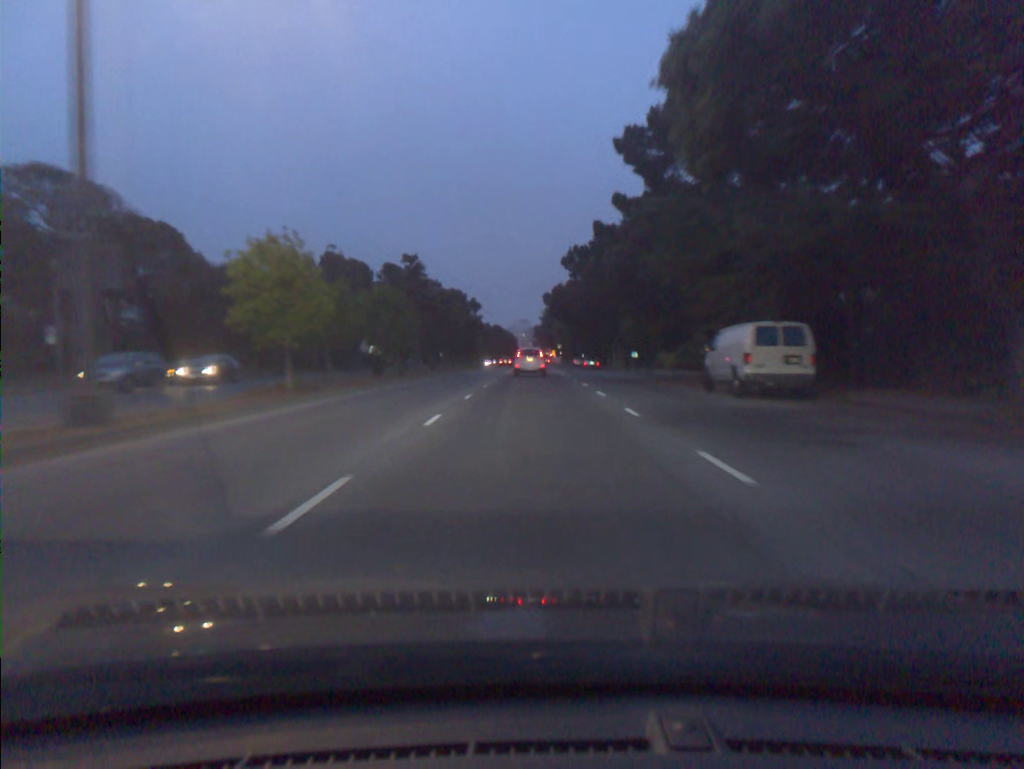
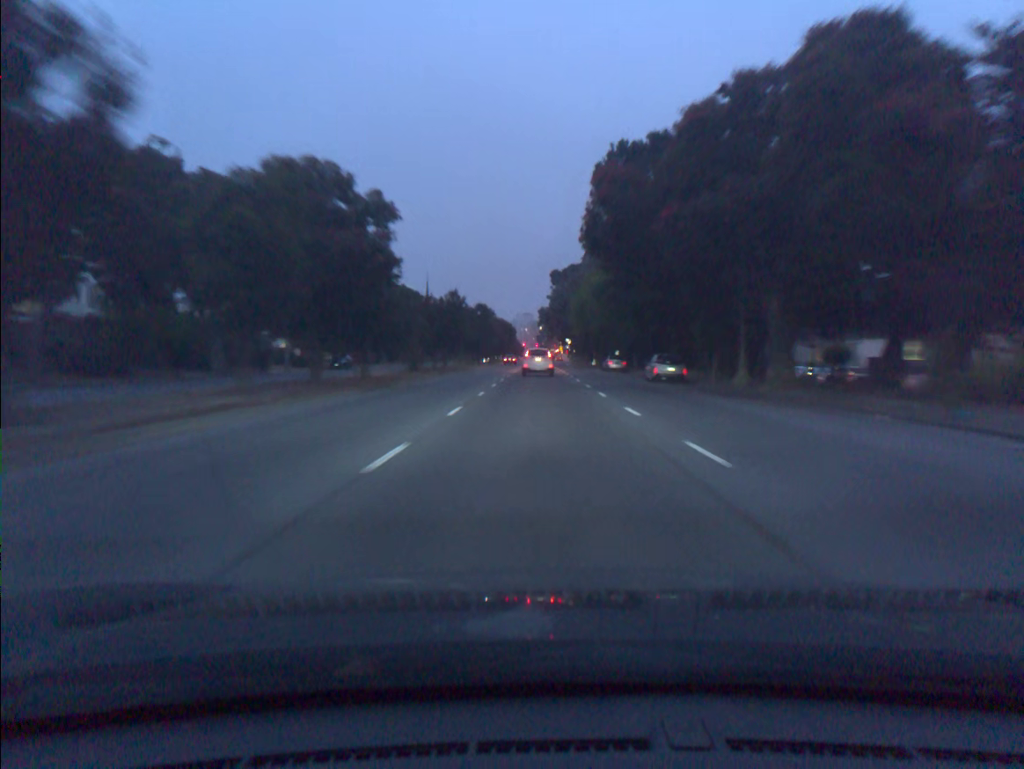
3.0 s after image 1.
(-0.3, +48.5) m; 0°
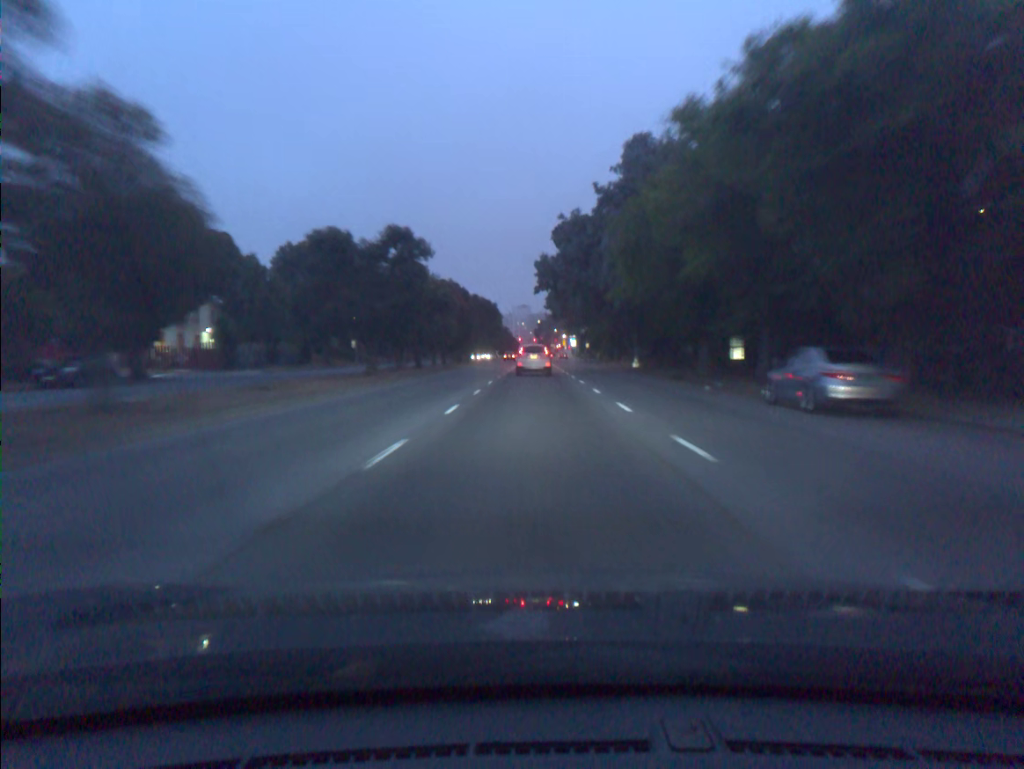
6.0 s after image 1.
(+0.2, +50.5) m; 0°
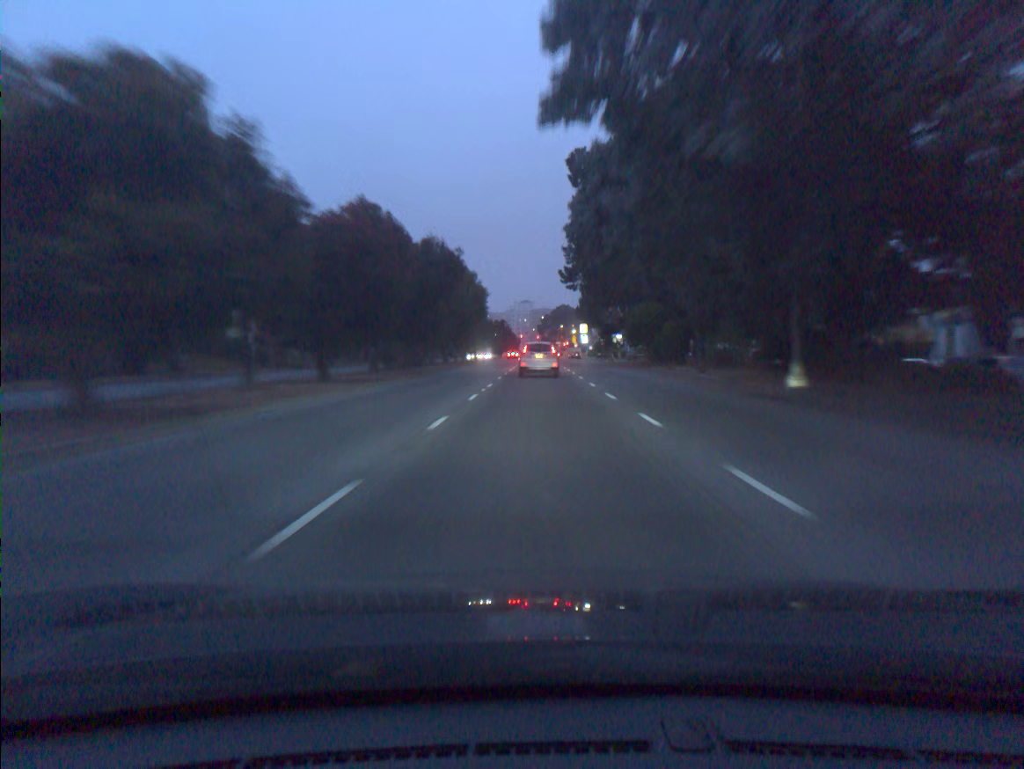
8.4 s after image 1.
(0.0, +39.1) m; 0°
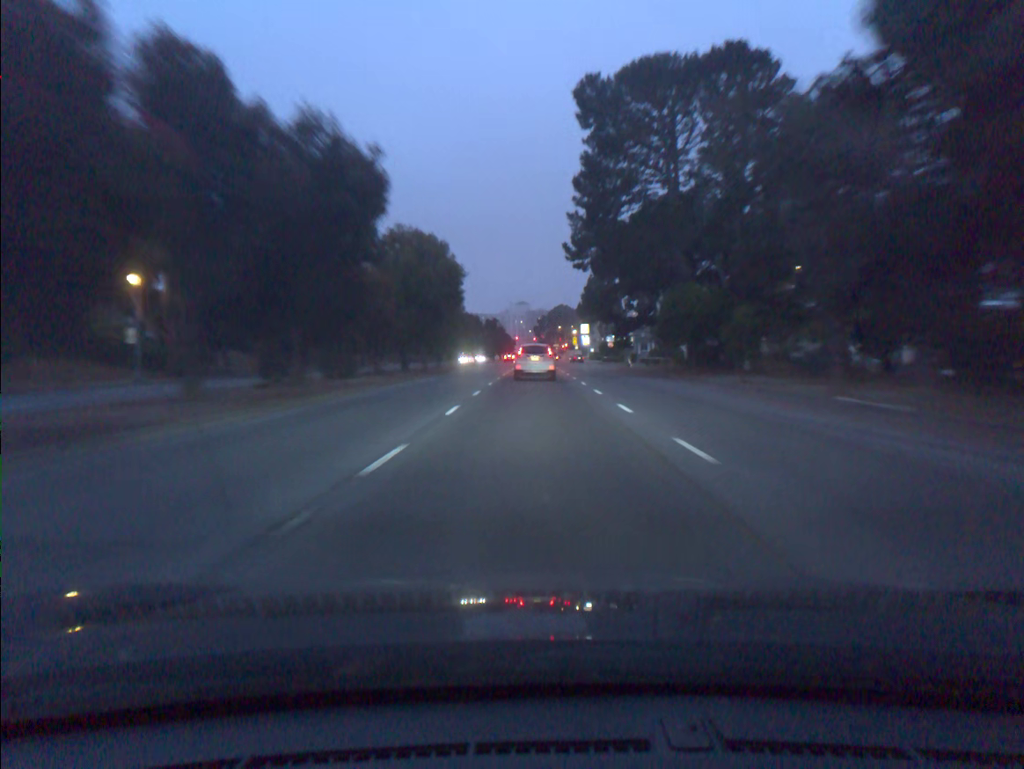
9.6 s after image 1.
(+0.1, +18.8) m; 0°
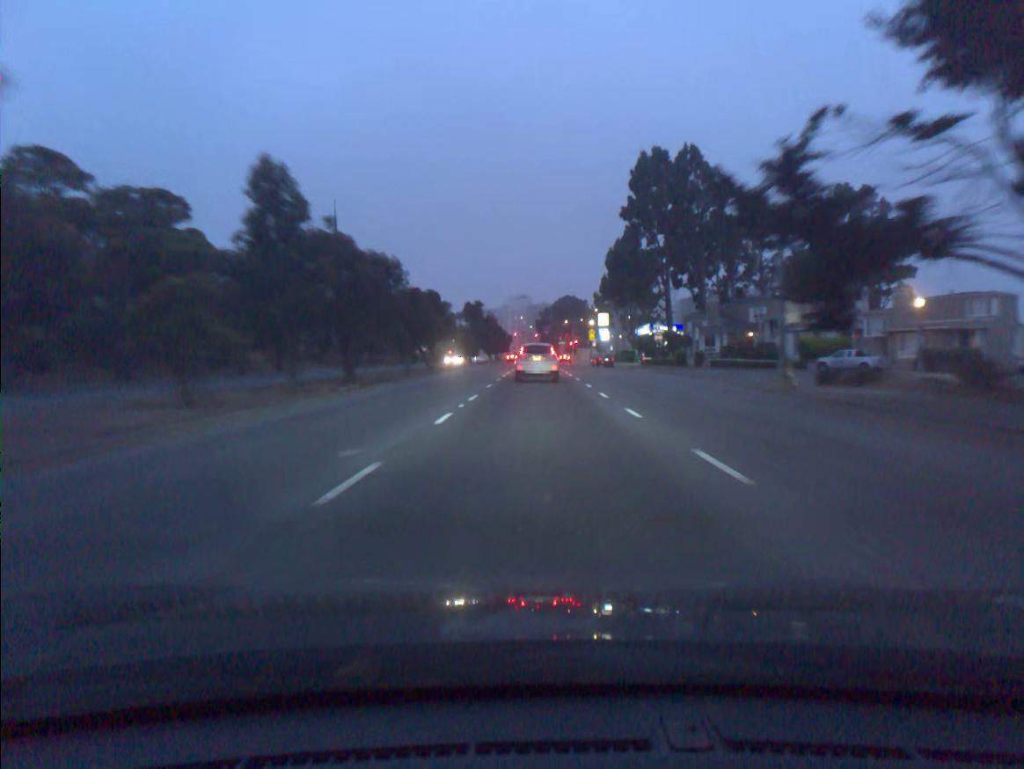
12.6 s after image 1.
(-0.1, +45.1) m; 0°
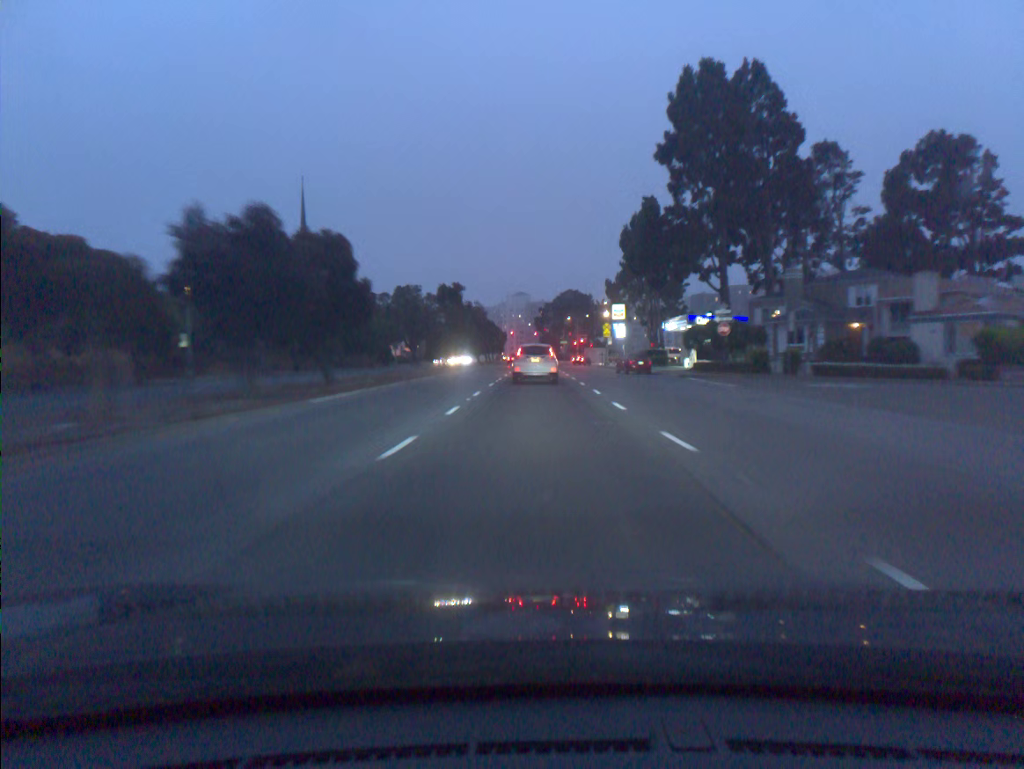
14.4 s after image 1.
(0.0, +26.1) m; 0°
